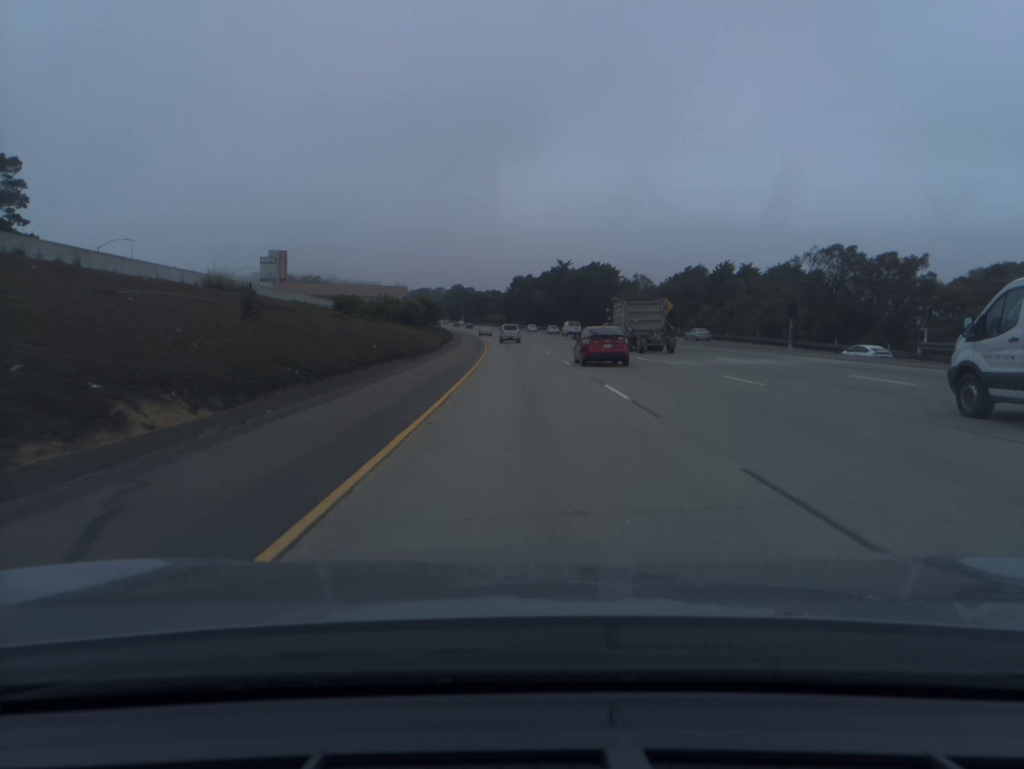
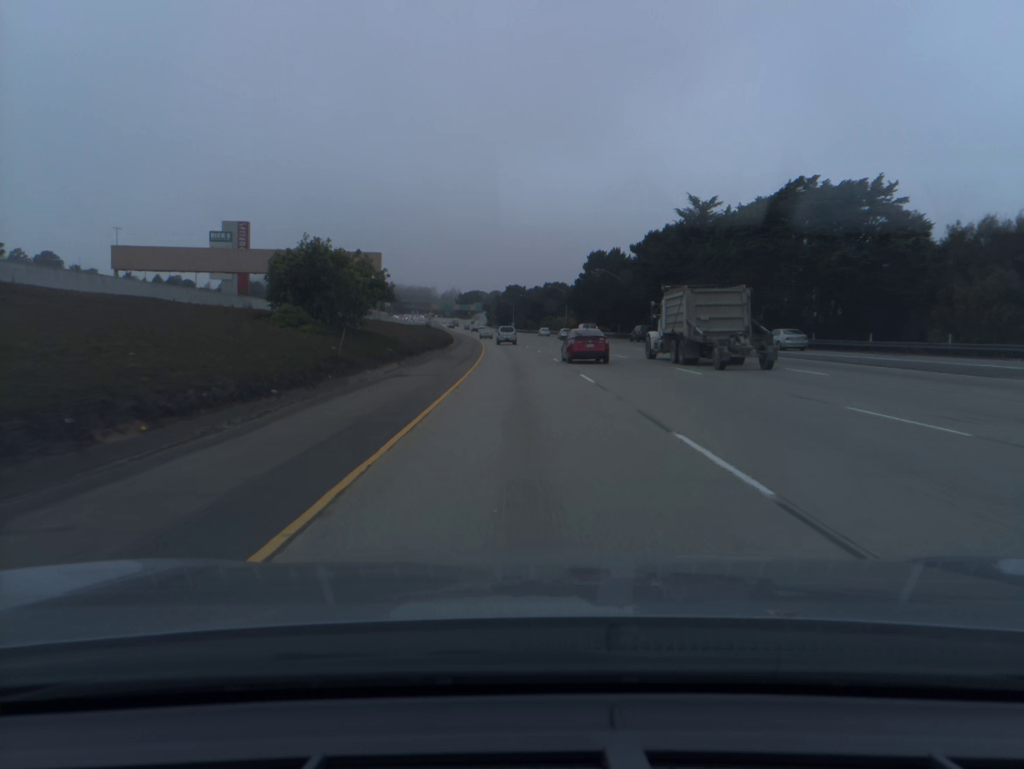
(-3.7, +96.2) m; -5°
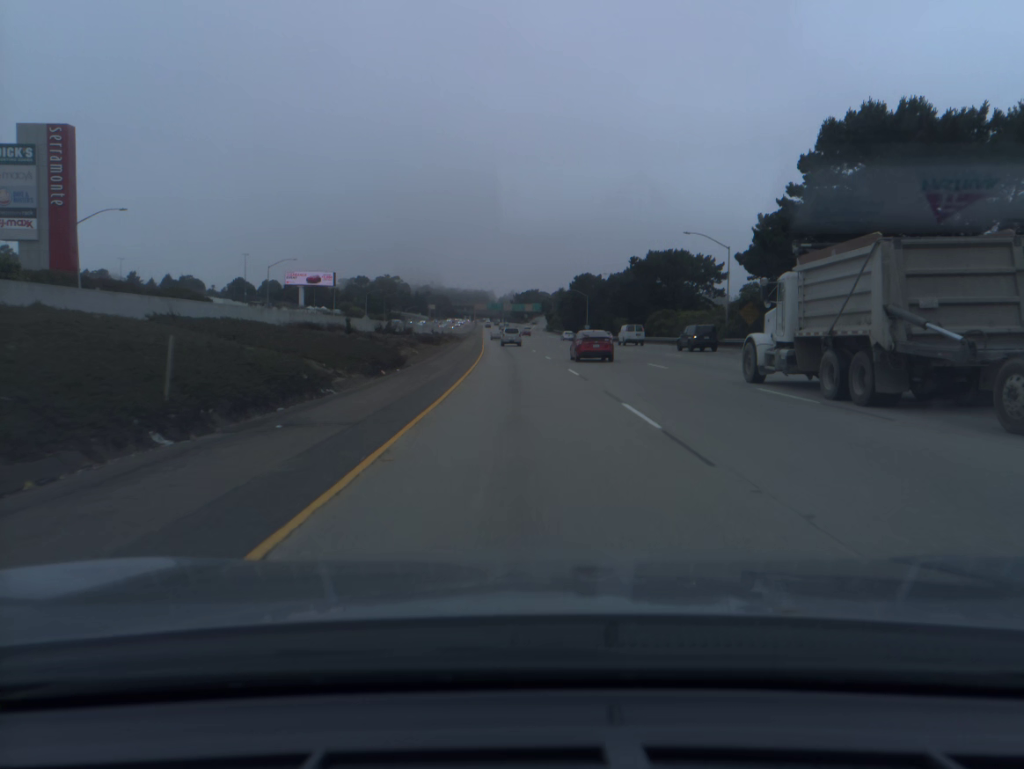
(-3.7, +96.5) m; -5°
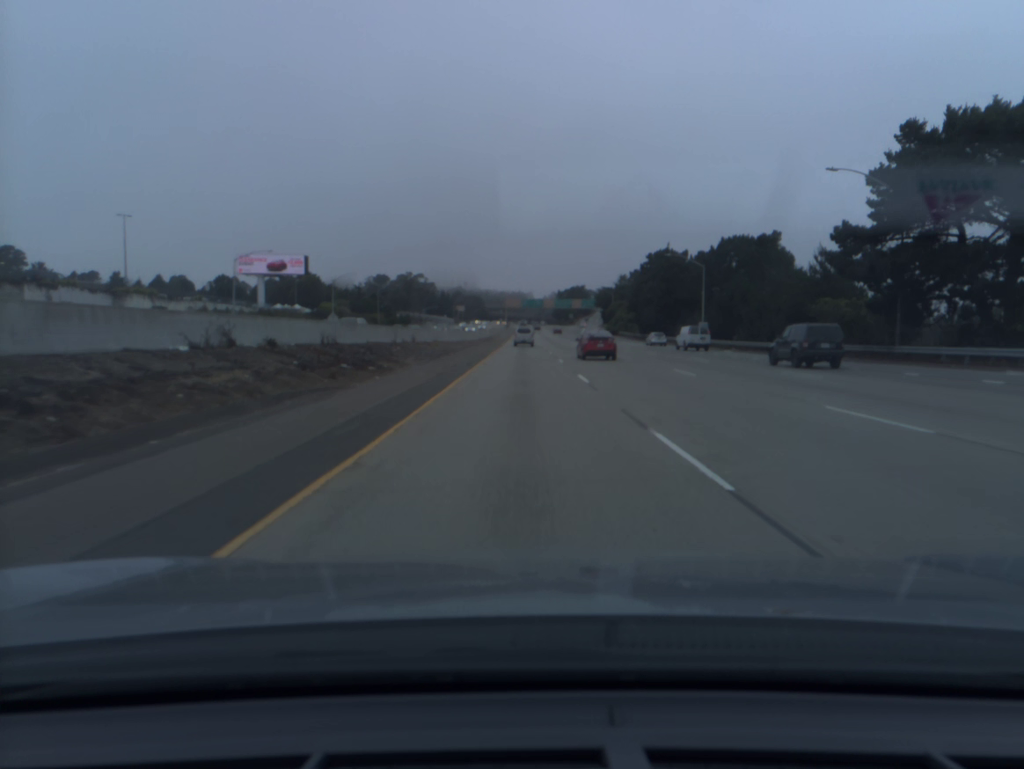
(-2.3, +77.4) m; -3°
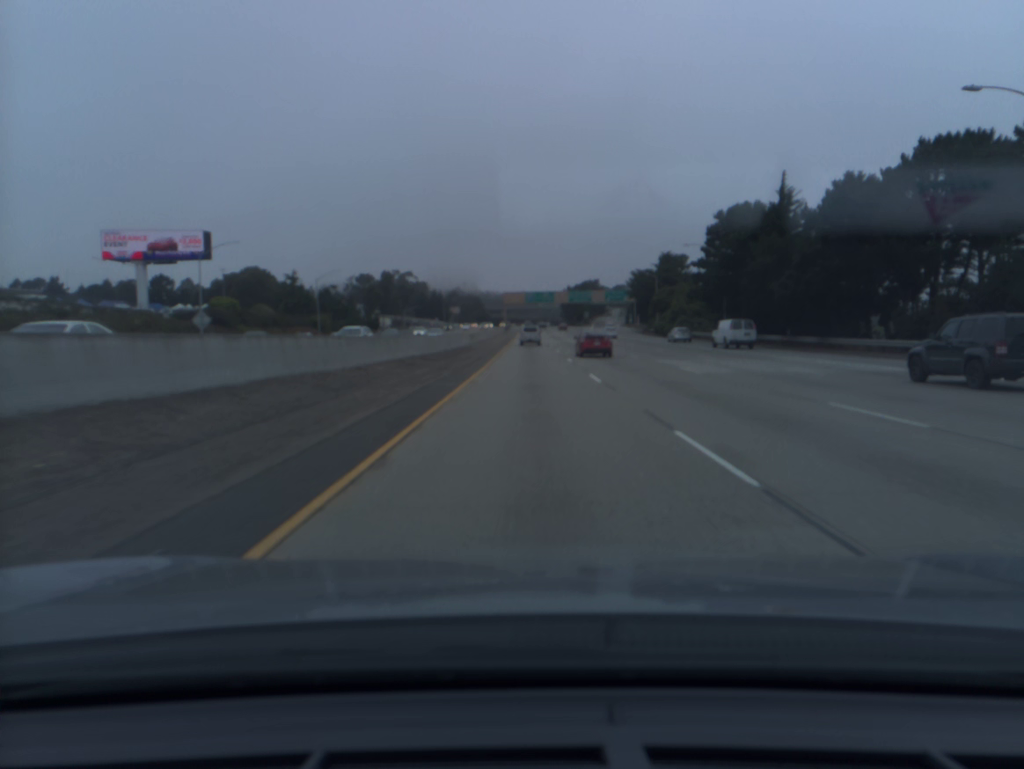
(-0.3, +58.0) m; 0°
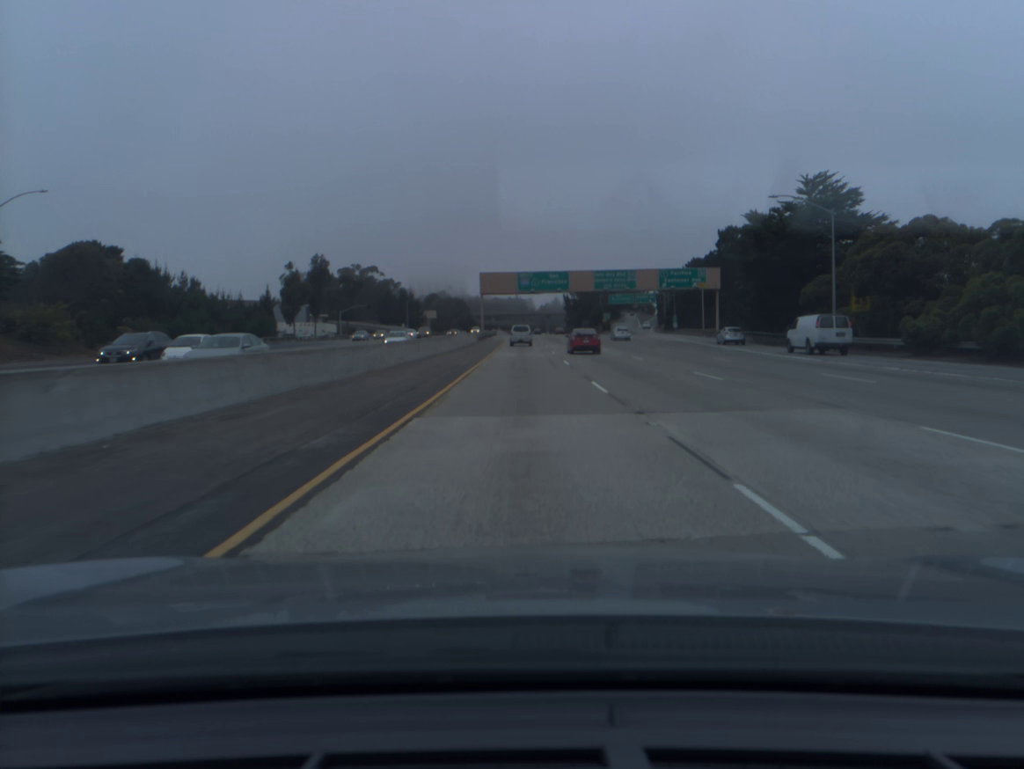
(+0.3, +77.0) m; 0°
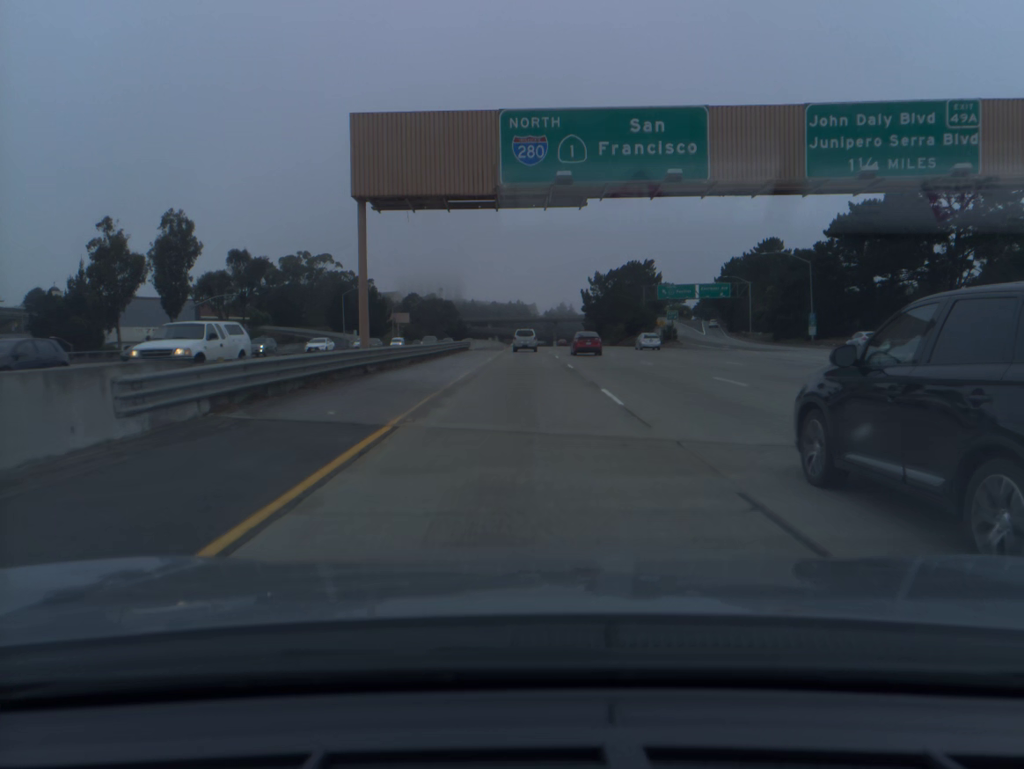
(-0.1, +75.9) m; 0°
